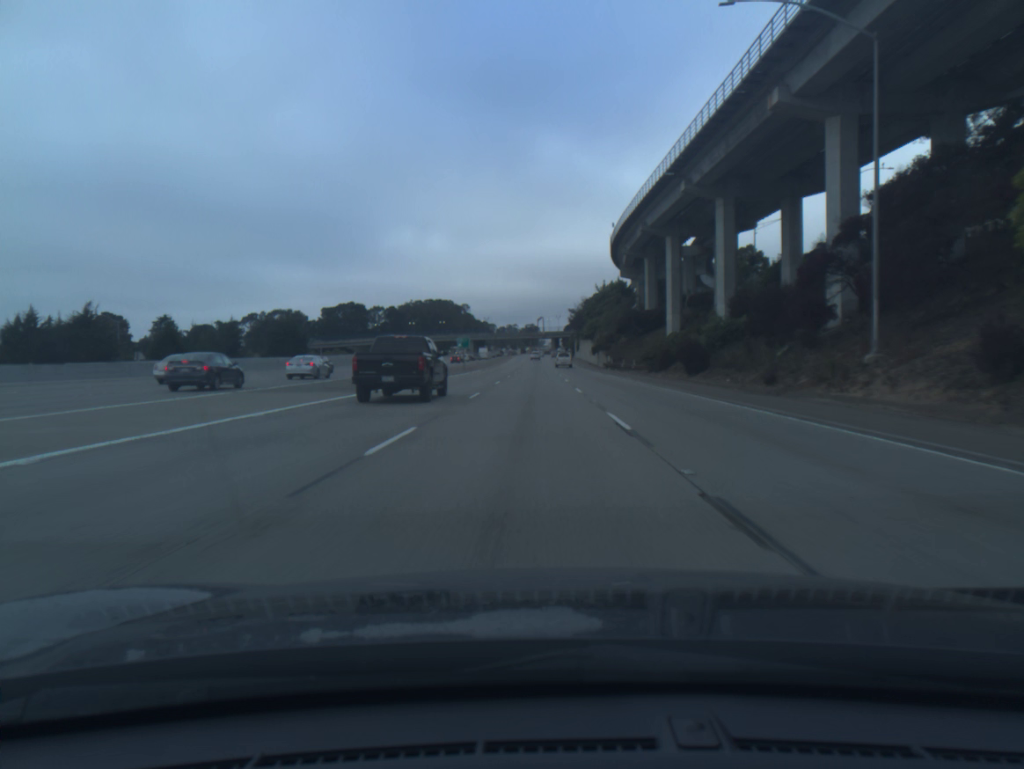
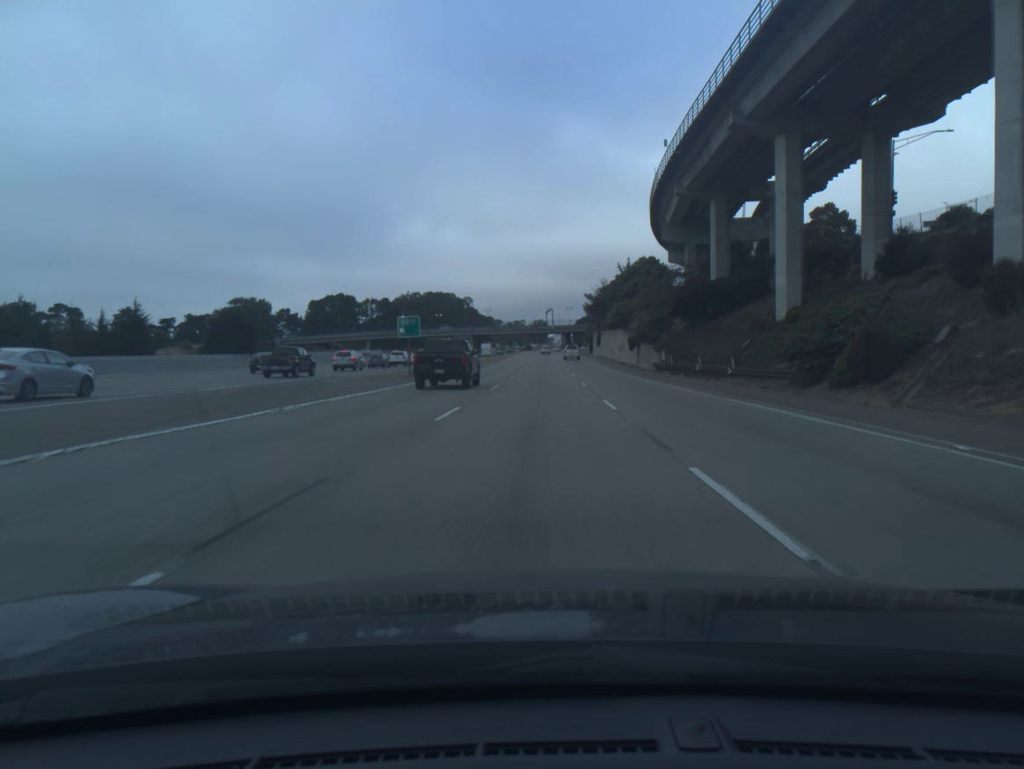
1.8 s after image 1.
(-0.1, +37.7) m; -1°
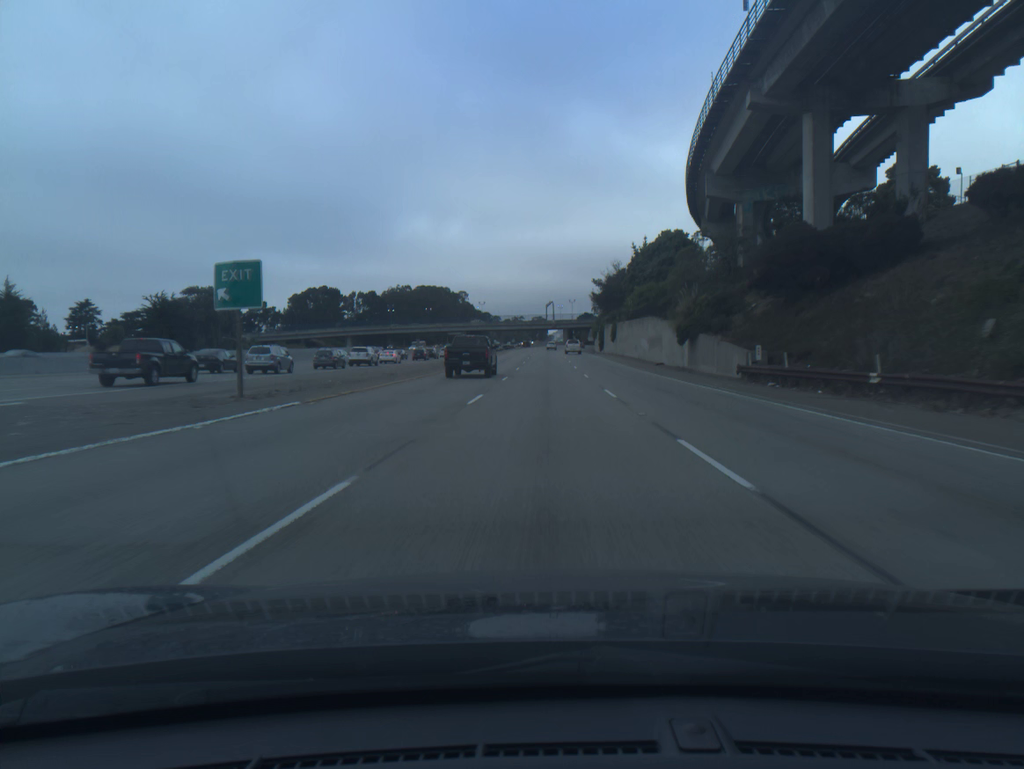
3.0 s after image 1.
(0.0, +25.5) m; 0°
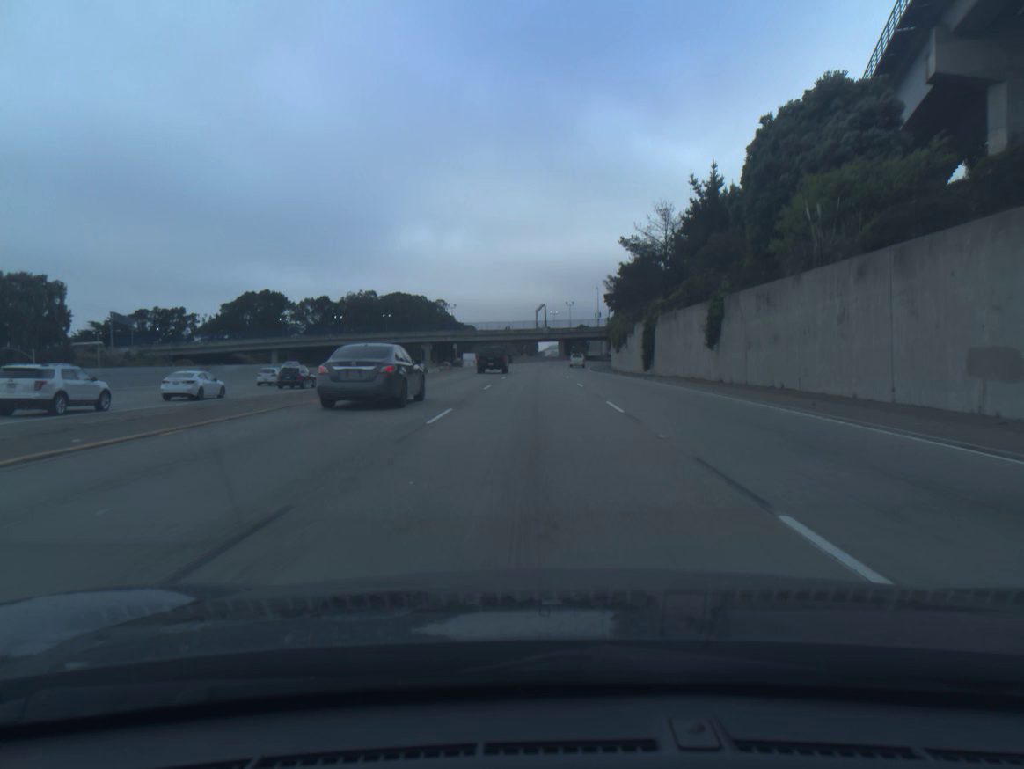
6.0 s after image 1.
(+0.6, +61.7) m; +1°
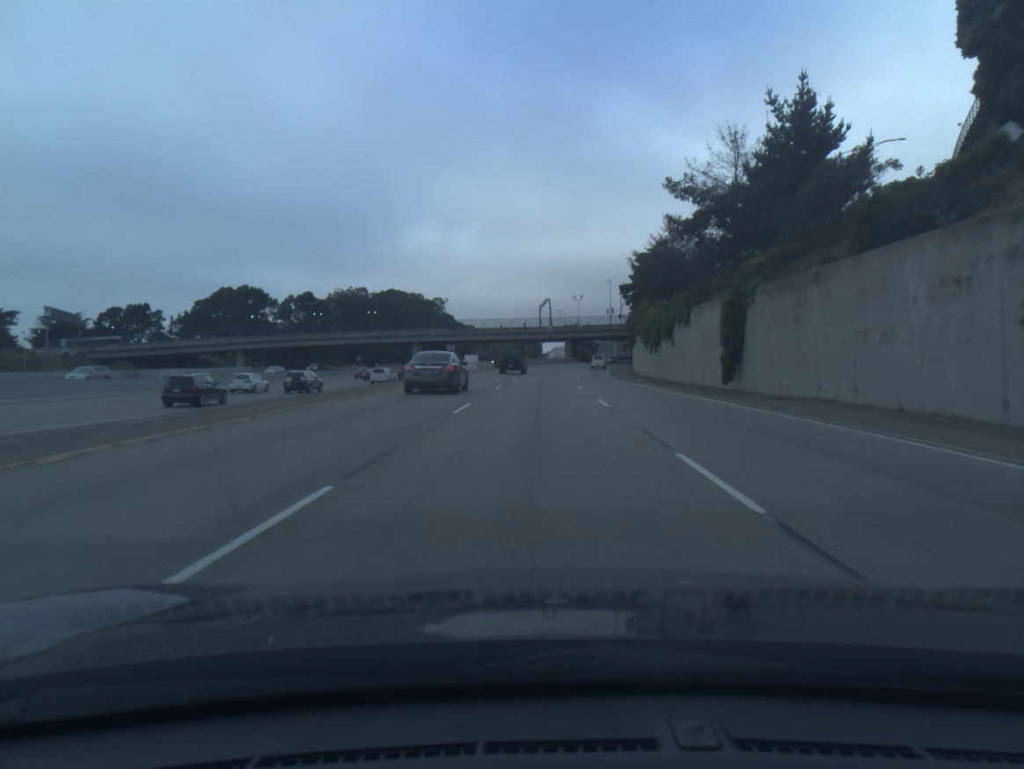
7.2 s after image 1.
(-0.1, +24.5) m; 0°
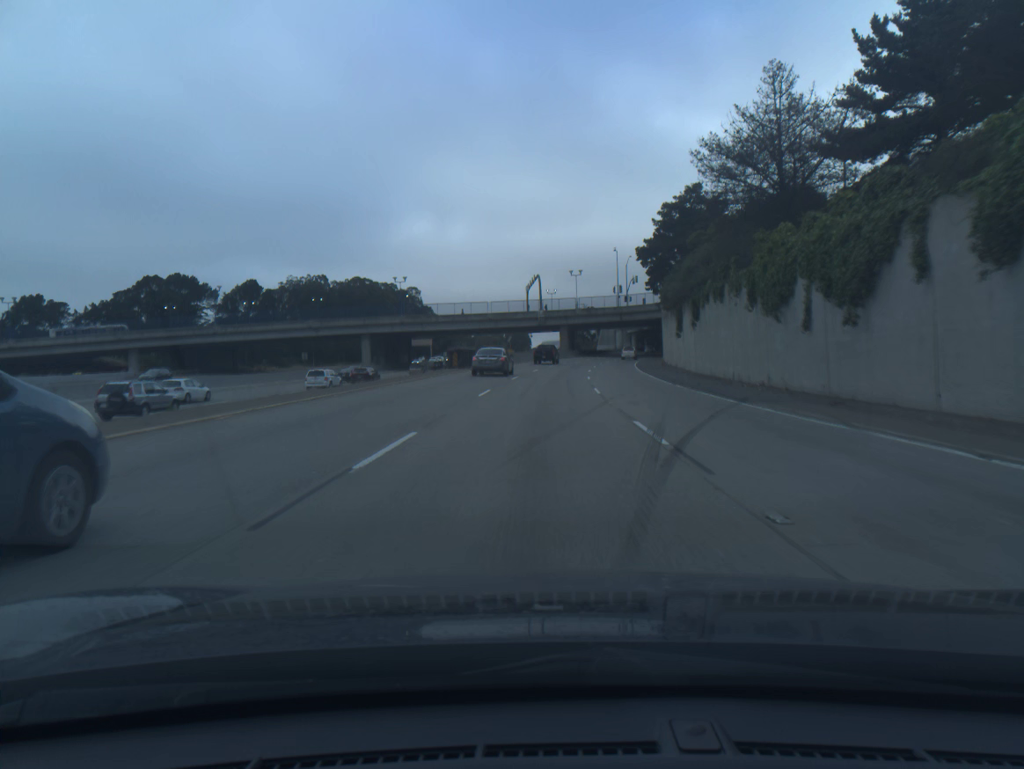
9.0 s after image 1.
(+0.1, +38.0) m; +1°
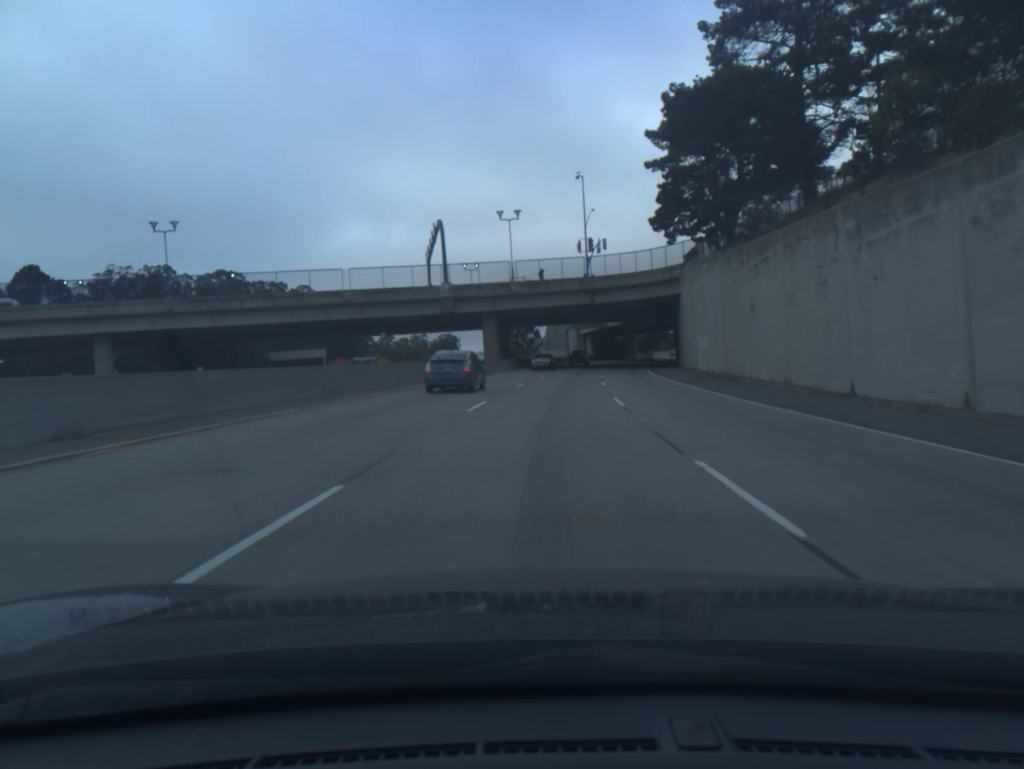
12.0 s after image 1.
(+2.1, +62.0) m; +5°
